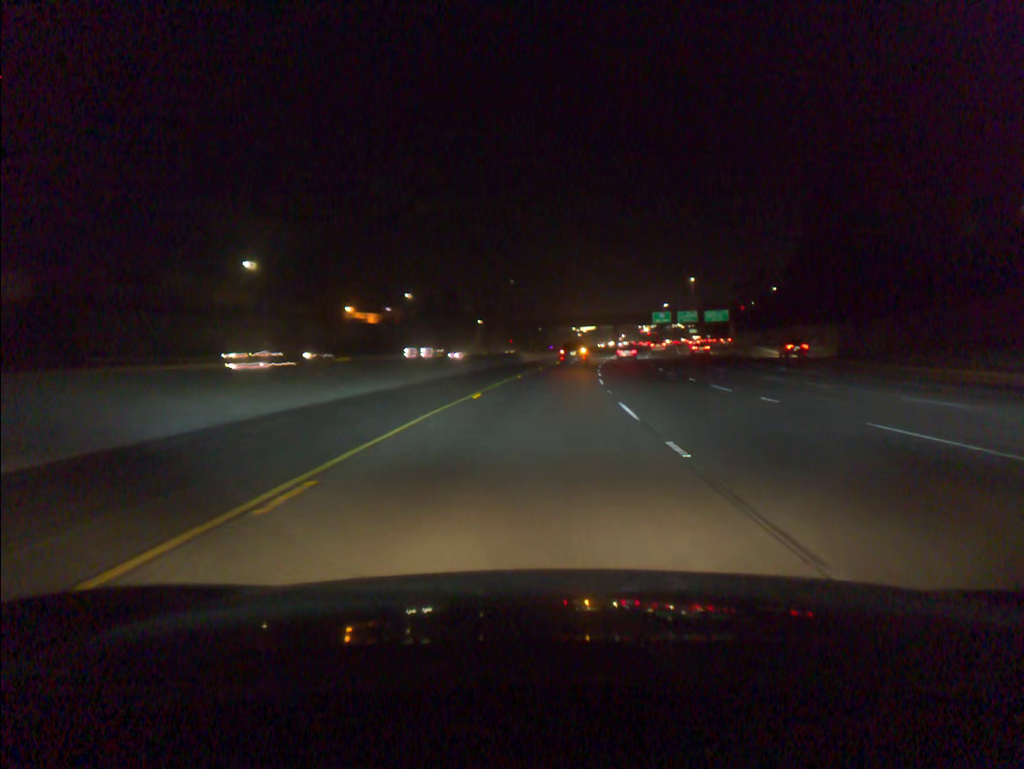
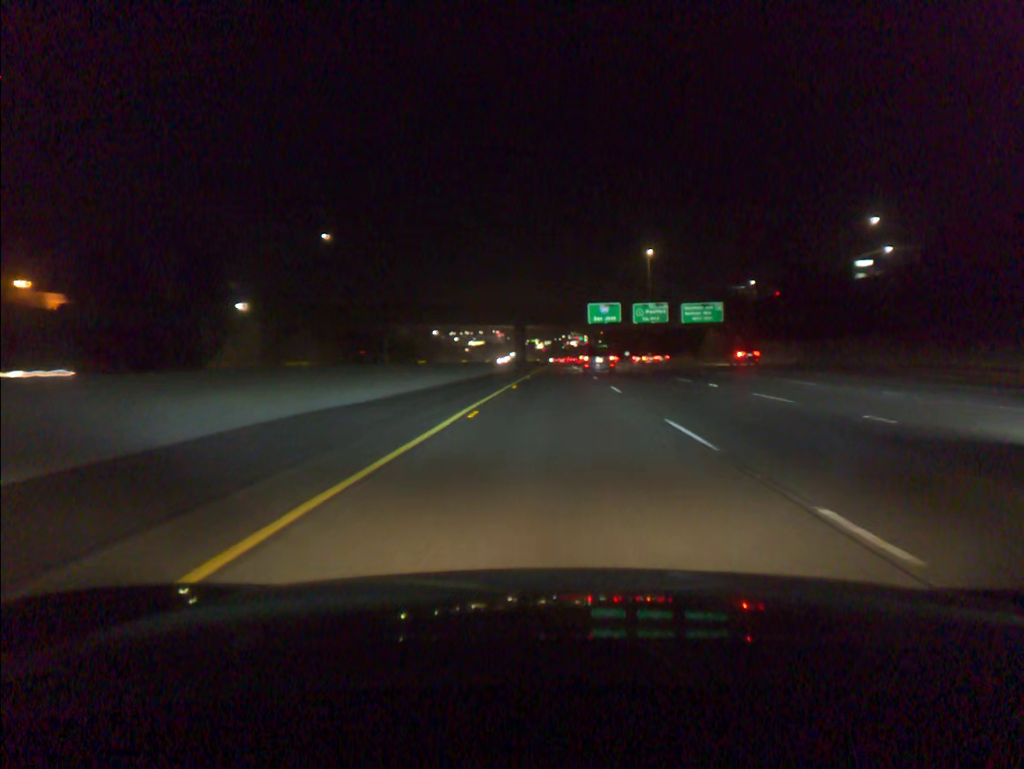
(+6.8, +92.2) m; +8°
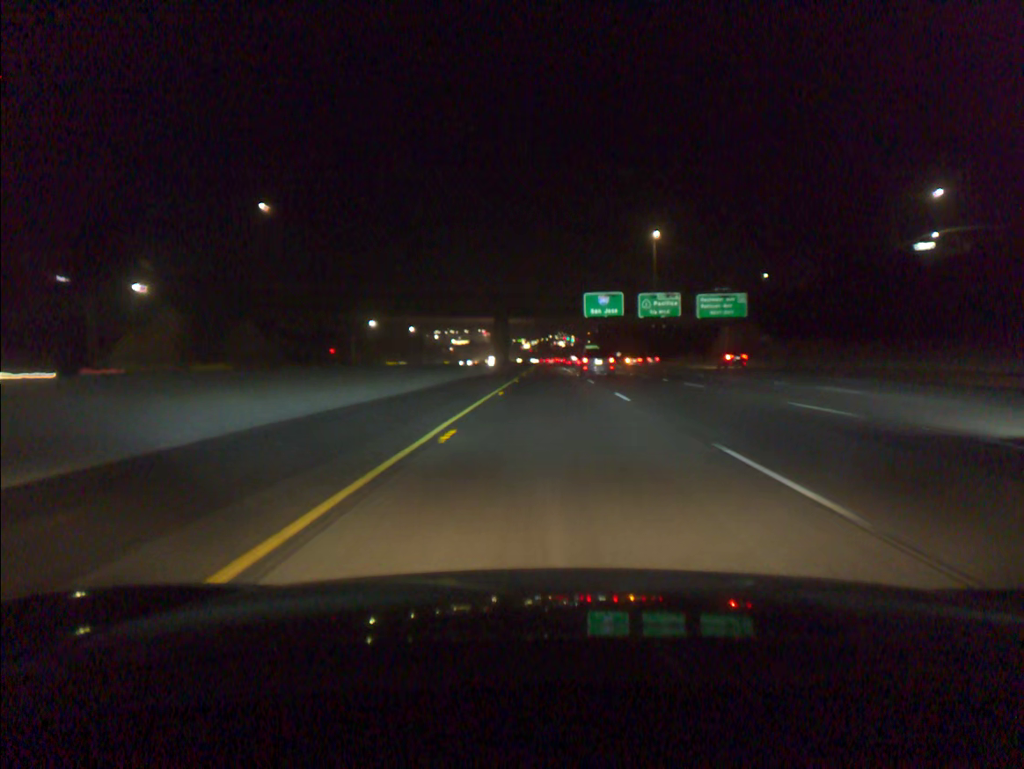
(+0.2, +18.9) m; +1°
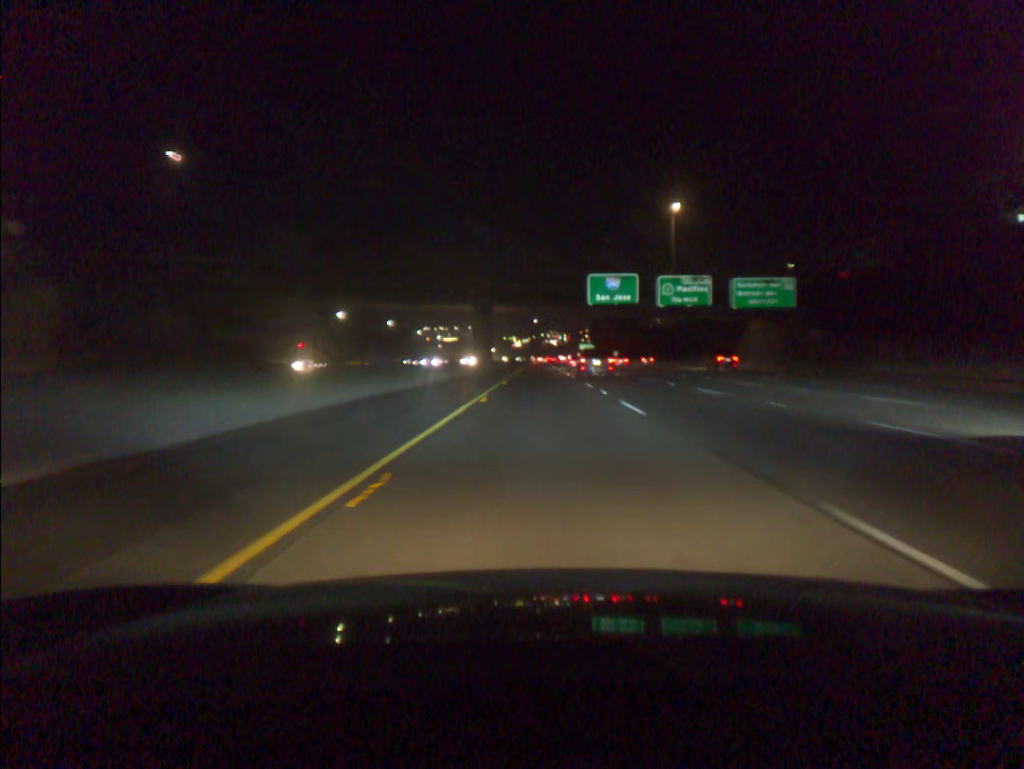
(+0.1, +19.1) m; +1°
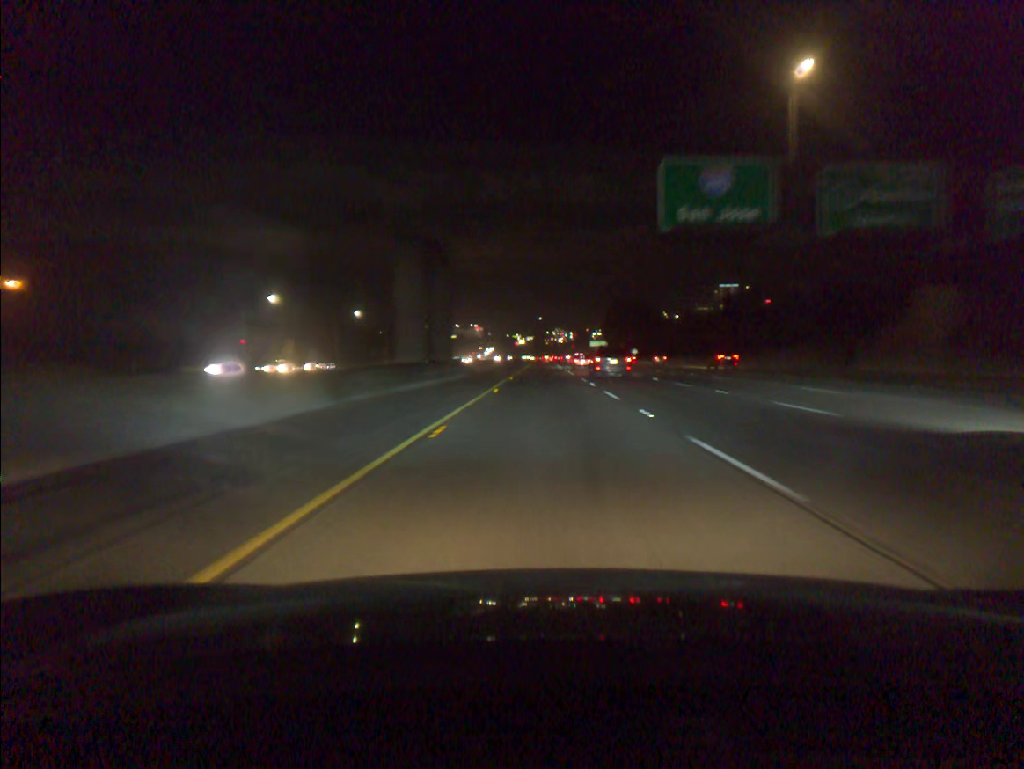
(0.0, +38.7) m; 0°
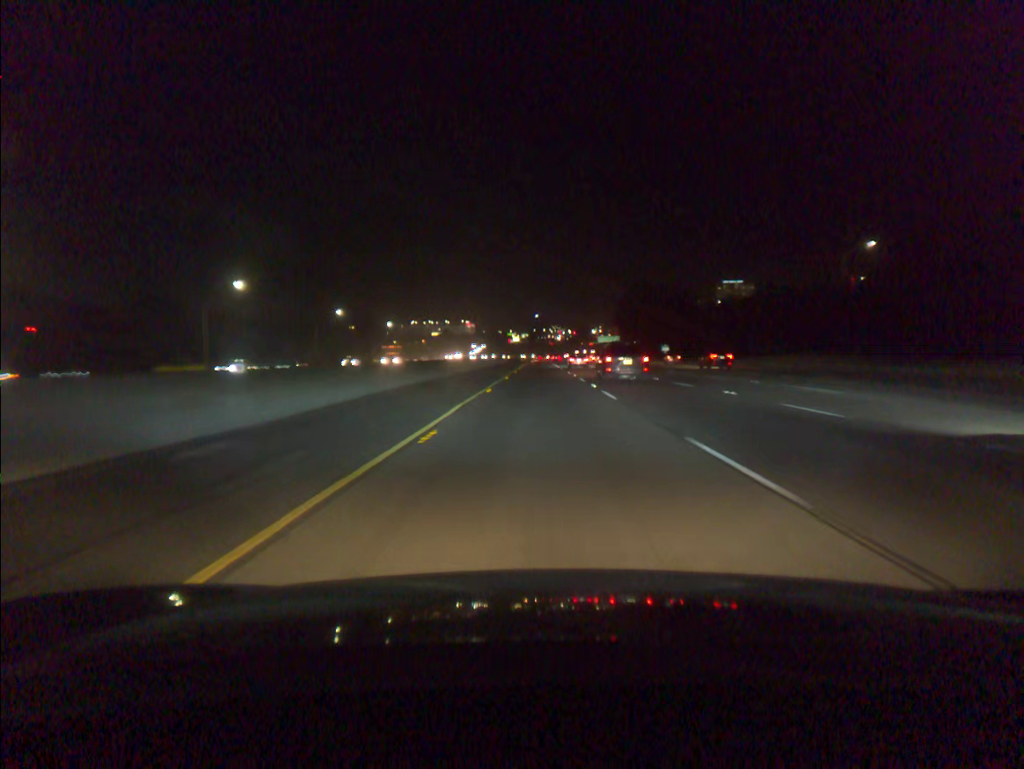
(+0.1, +59.2) m; 0°
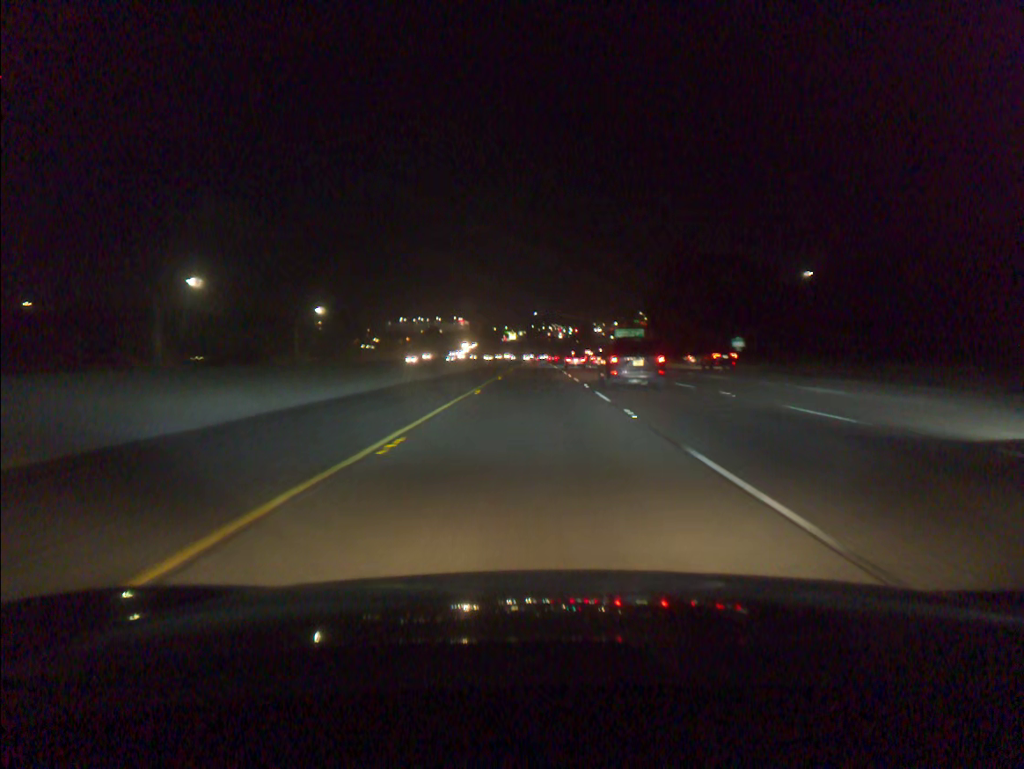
(0.0, +59.7) m; 0°
